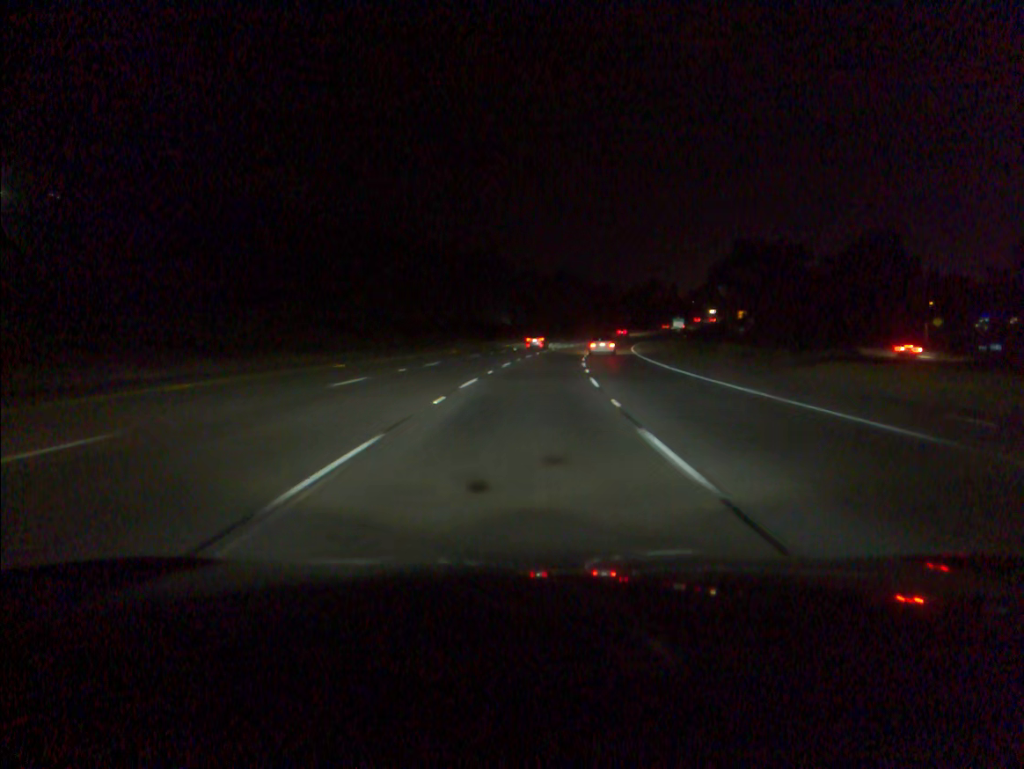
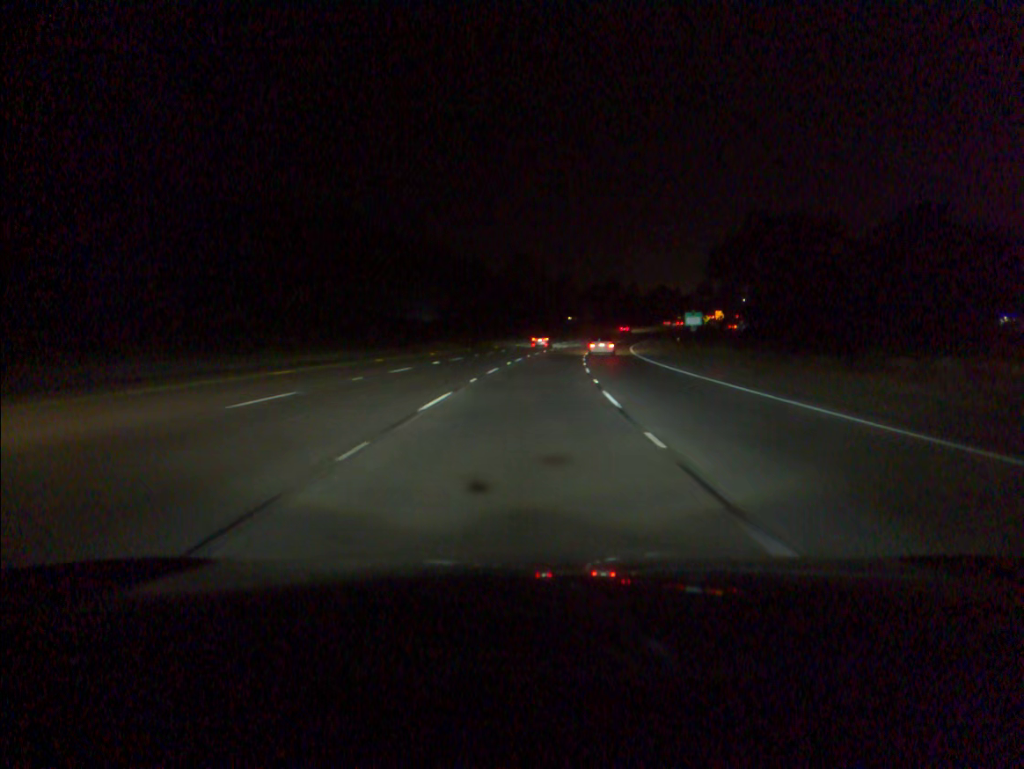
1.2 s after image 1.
(+1.1, +35.5) m; +3°
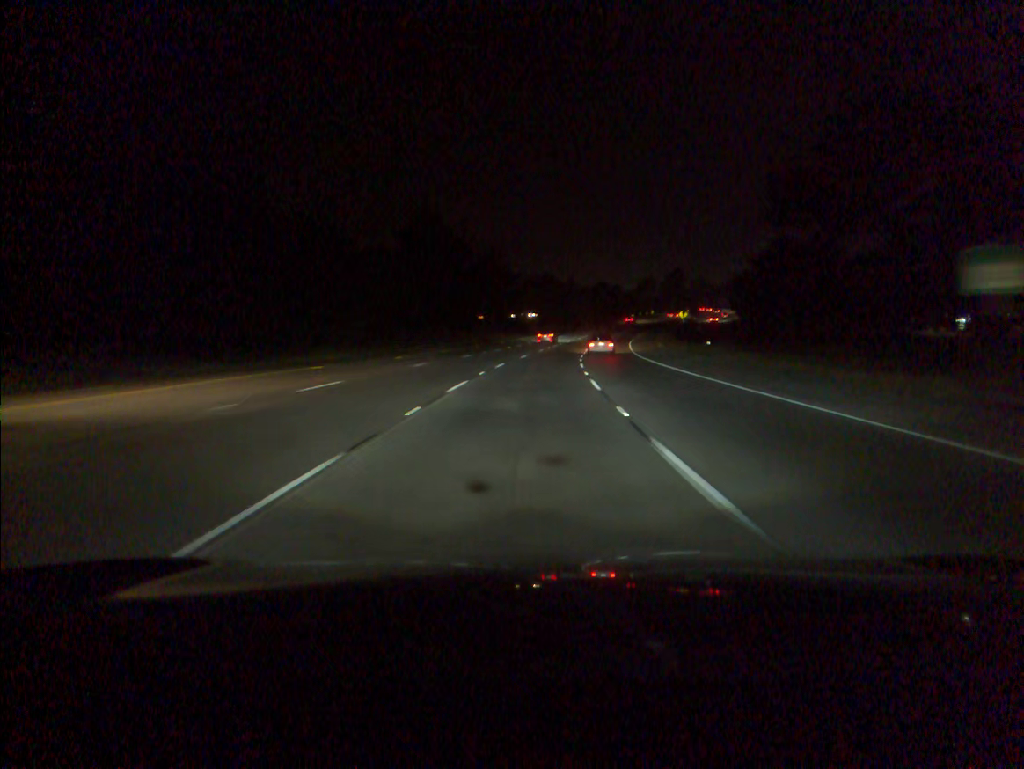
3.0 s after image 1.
(+2.5, +53.2) m; +5°
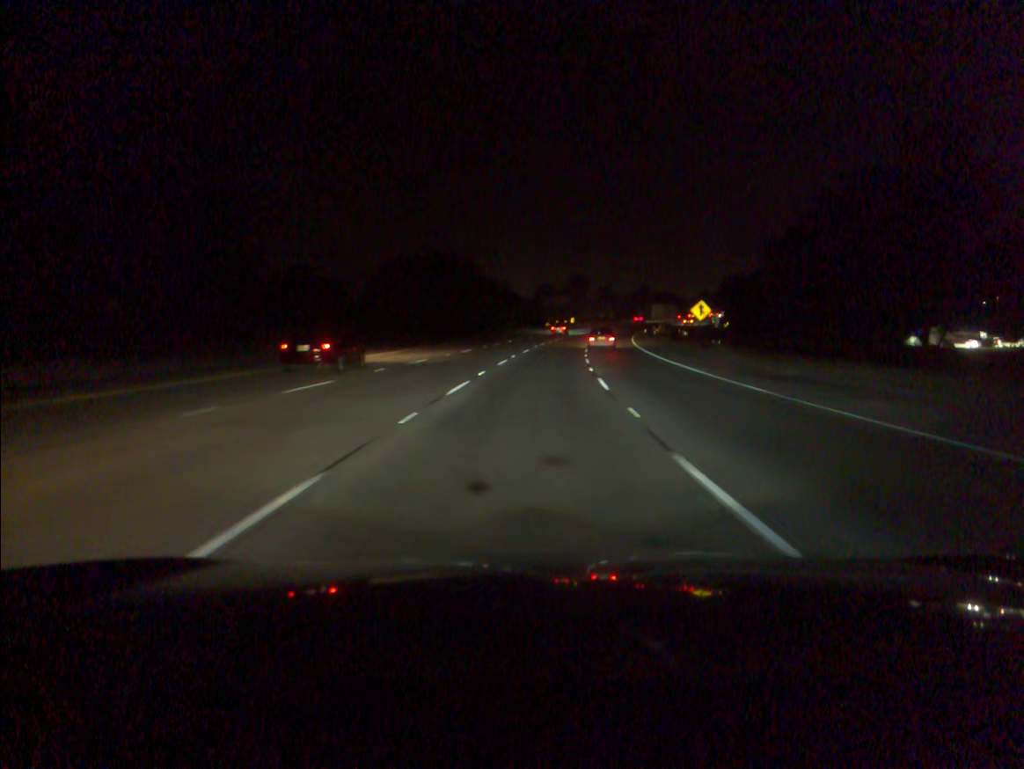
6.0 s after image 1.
(+6.3, +88.1) m; +8°
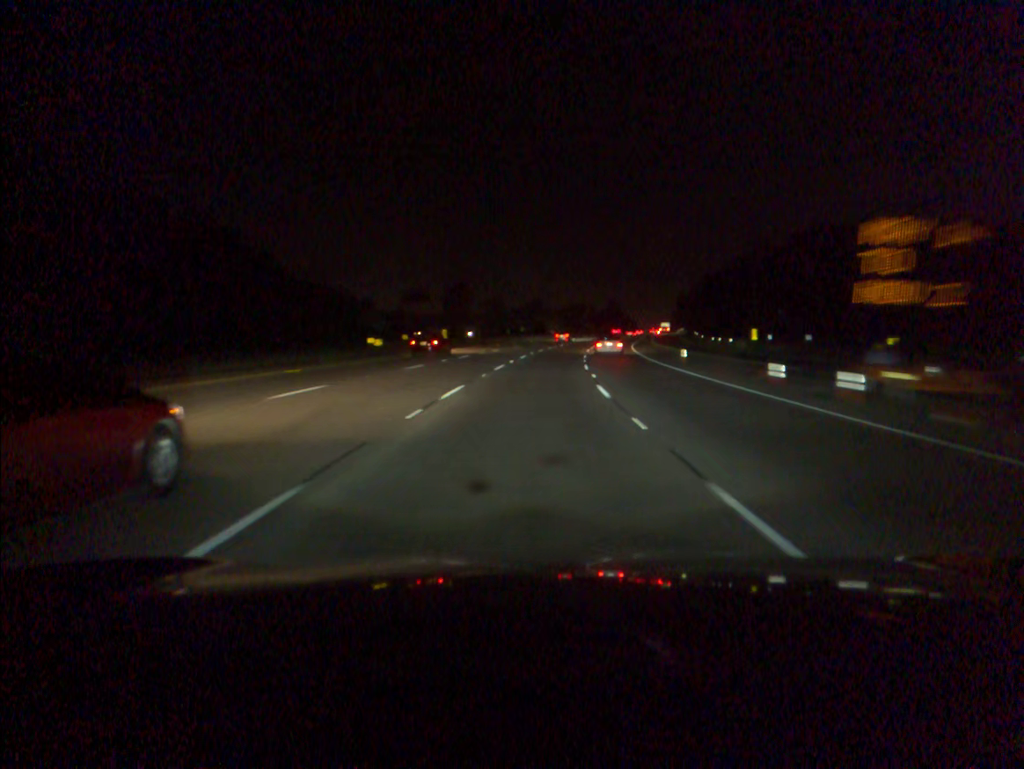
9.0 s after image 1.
(+6.6, +87.3) m; +8°
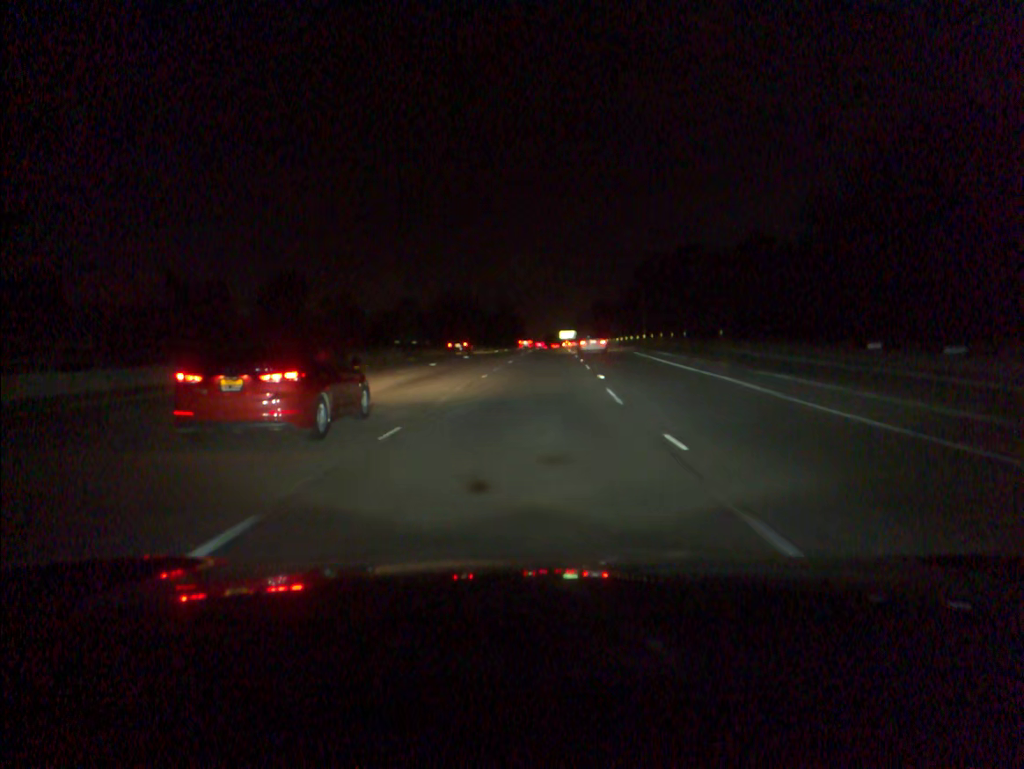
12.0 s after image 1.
(+6.5, +87.7) m; +9°
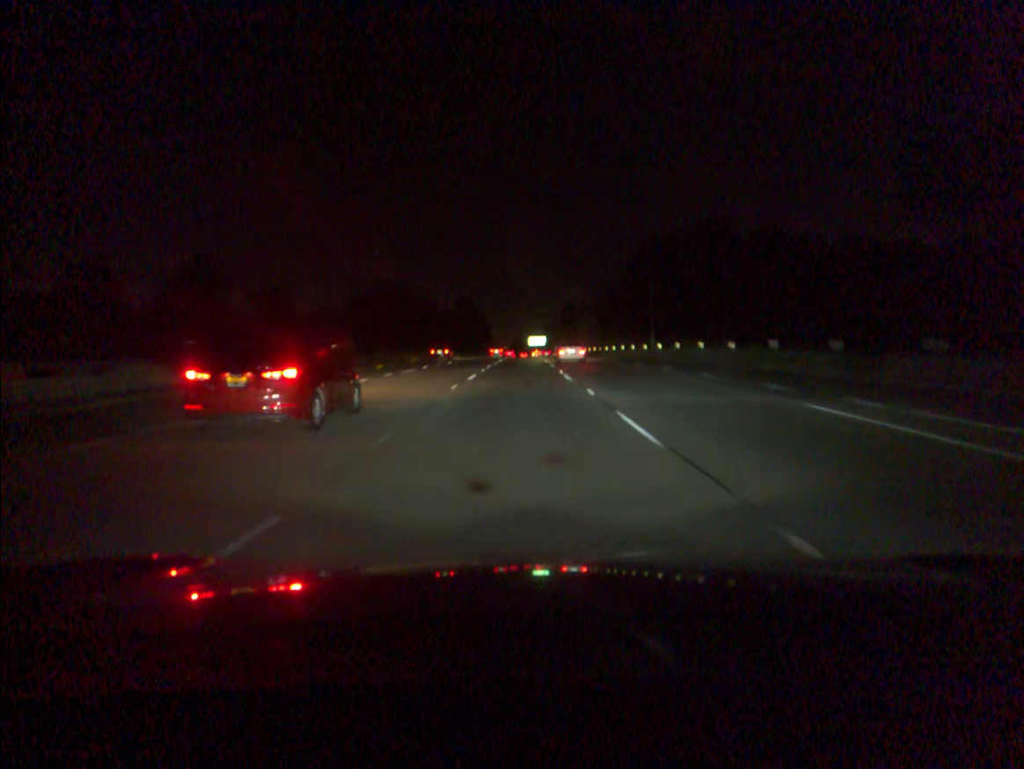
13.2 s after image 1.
(+0.9, +35.4) m; +2°
